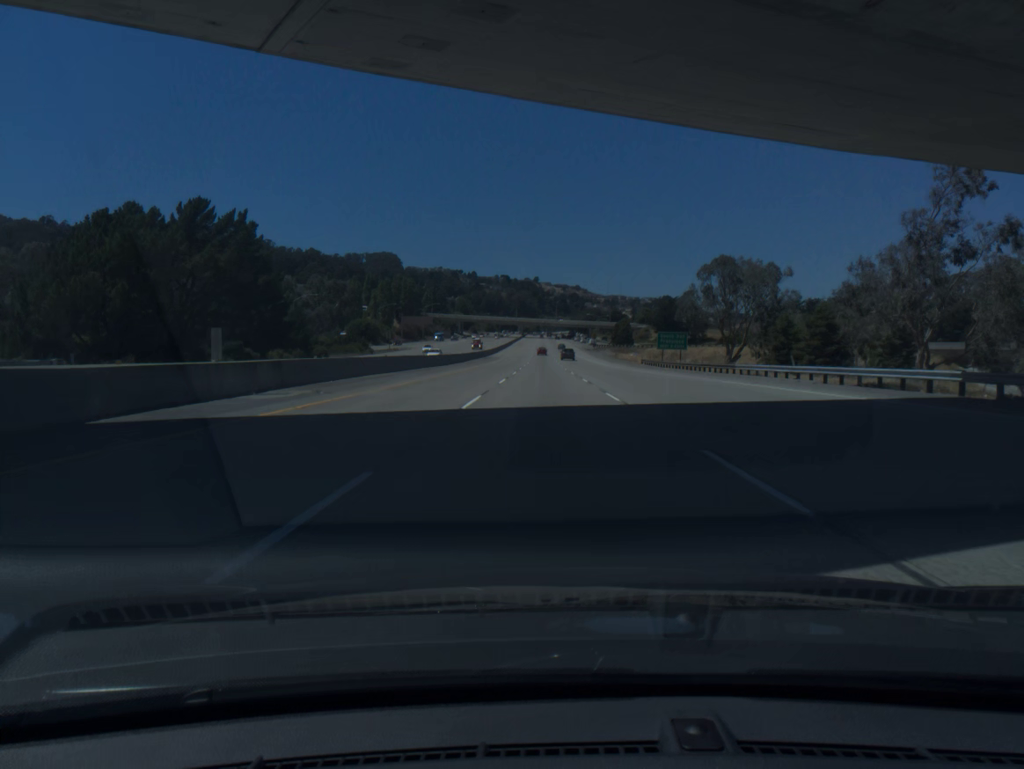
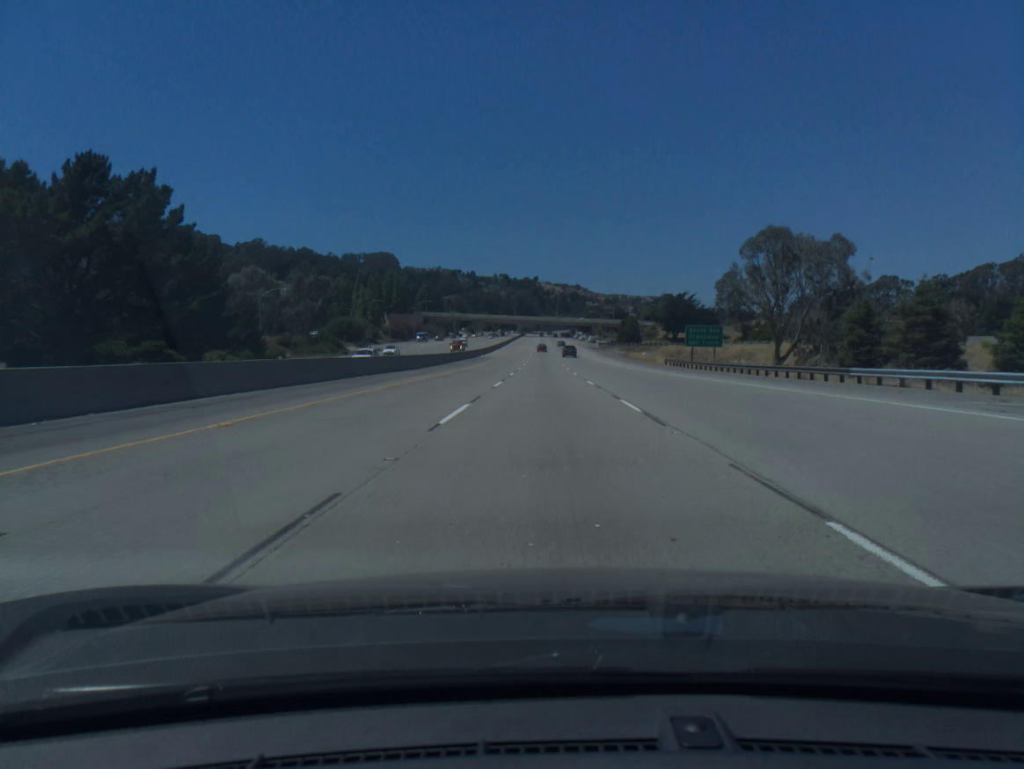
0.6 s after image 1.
(0.0, +18.7) m; 0°
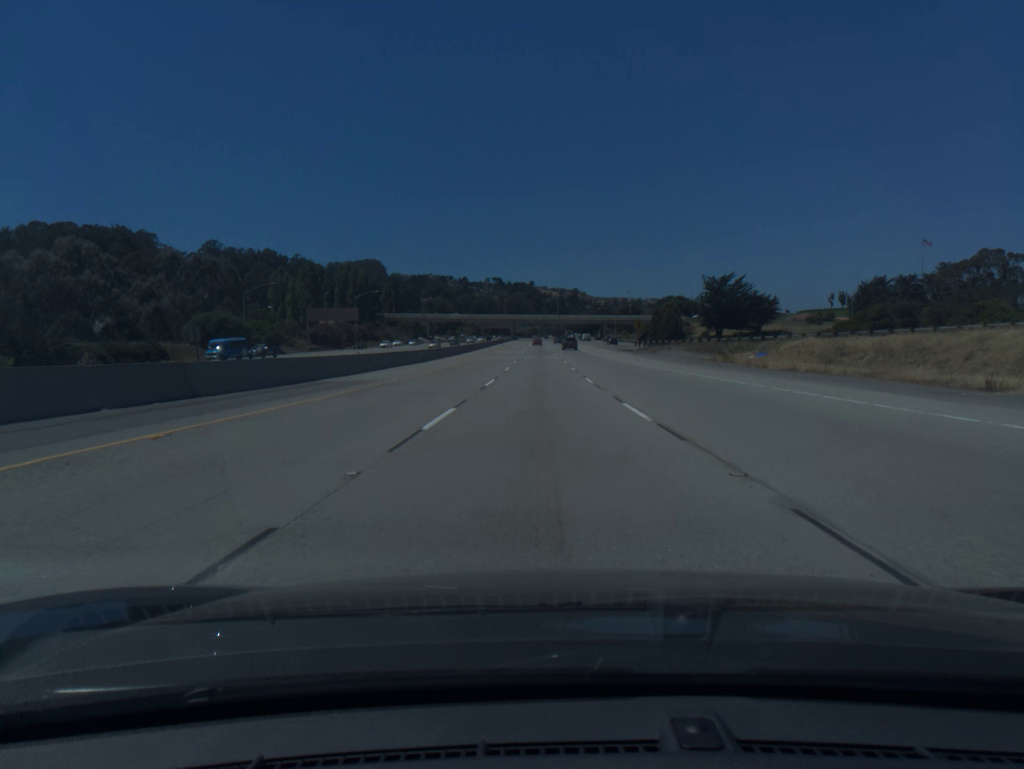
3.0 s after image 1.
(+0.2, +74.7) m; 0°
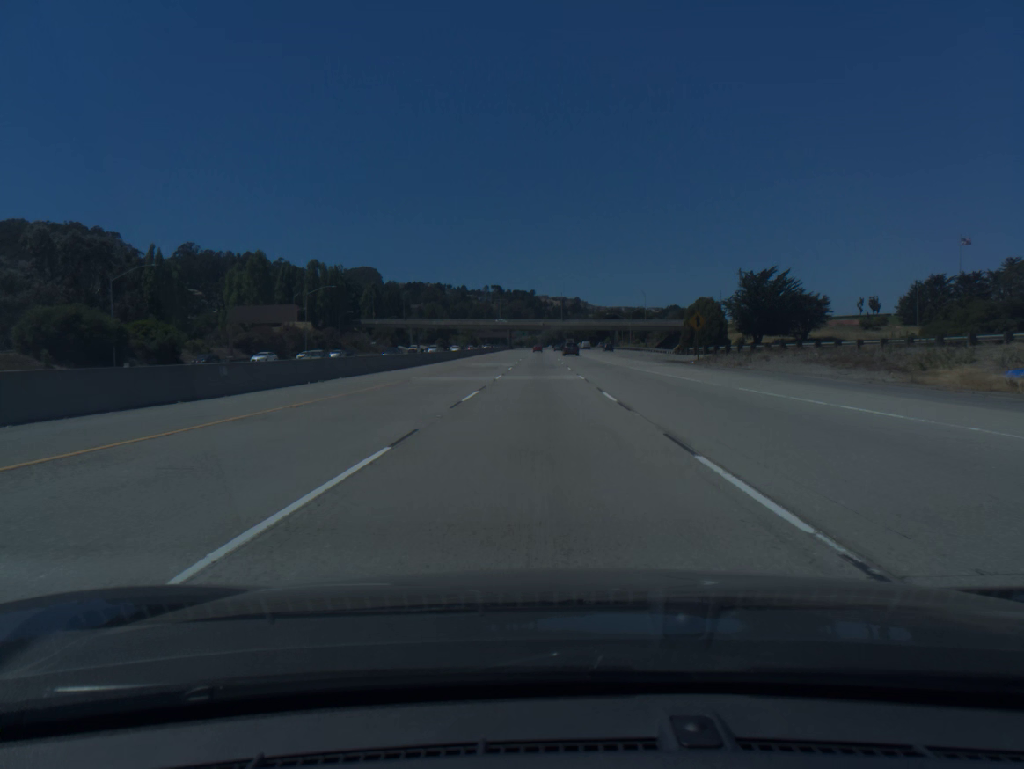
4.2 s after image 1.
(0.0, +37.3) m; 0°
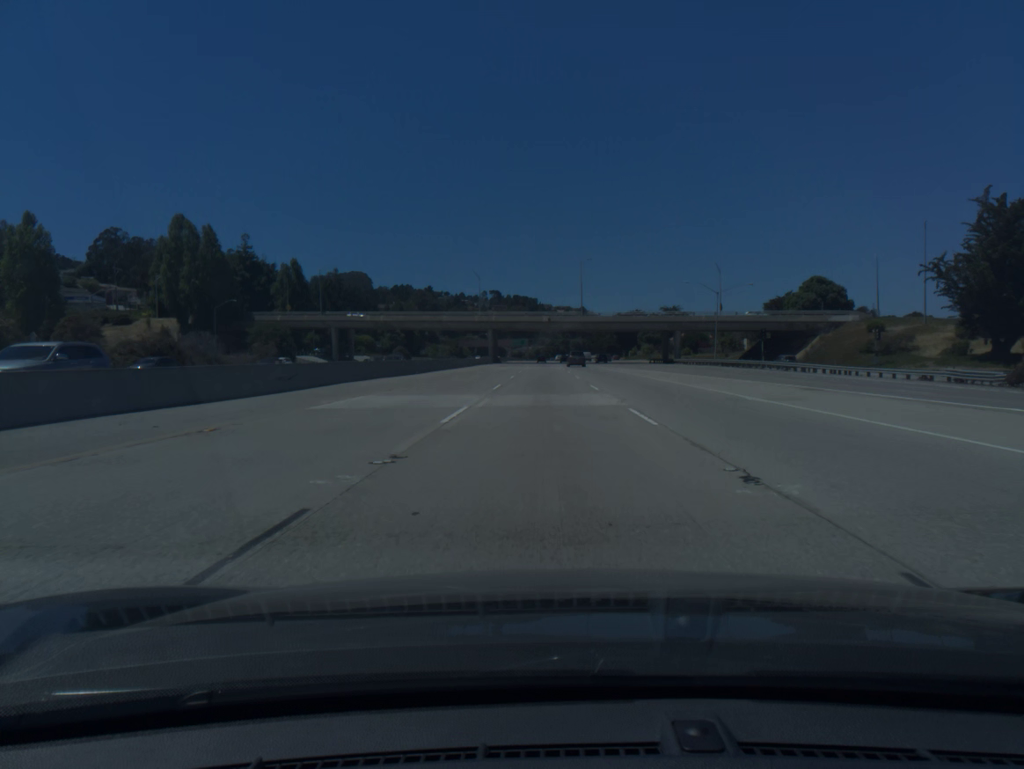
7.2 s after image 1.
(-0.3, +92.7) m; 0°
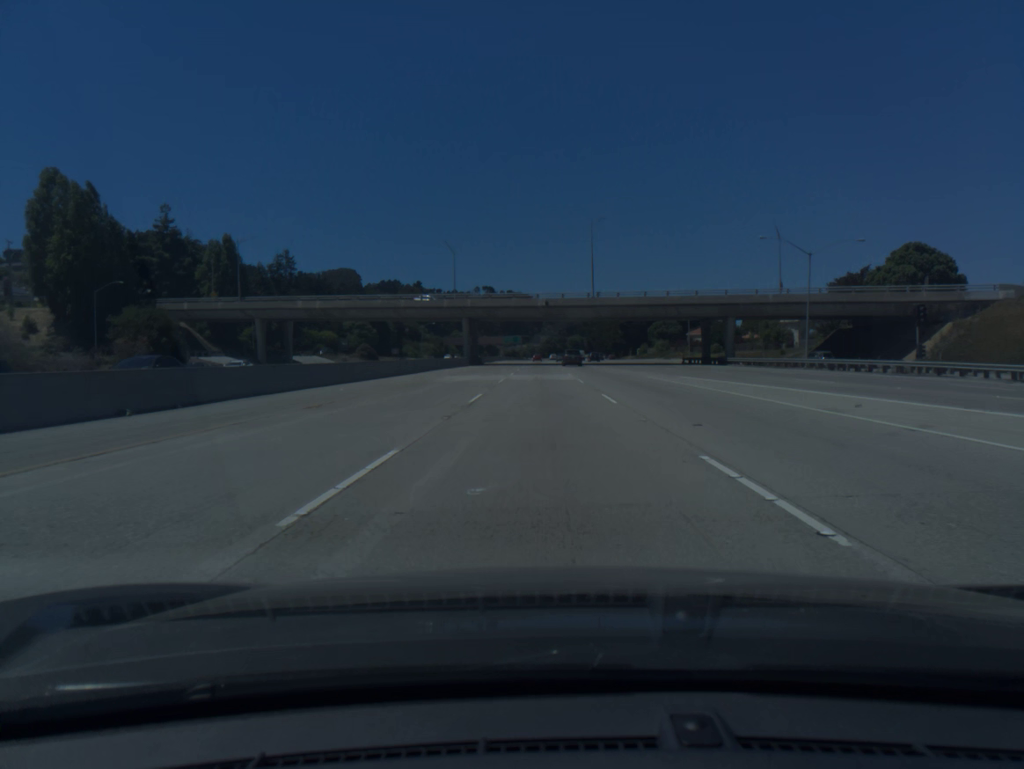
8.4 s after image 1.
(+0.1, +36.9) m; 0°
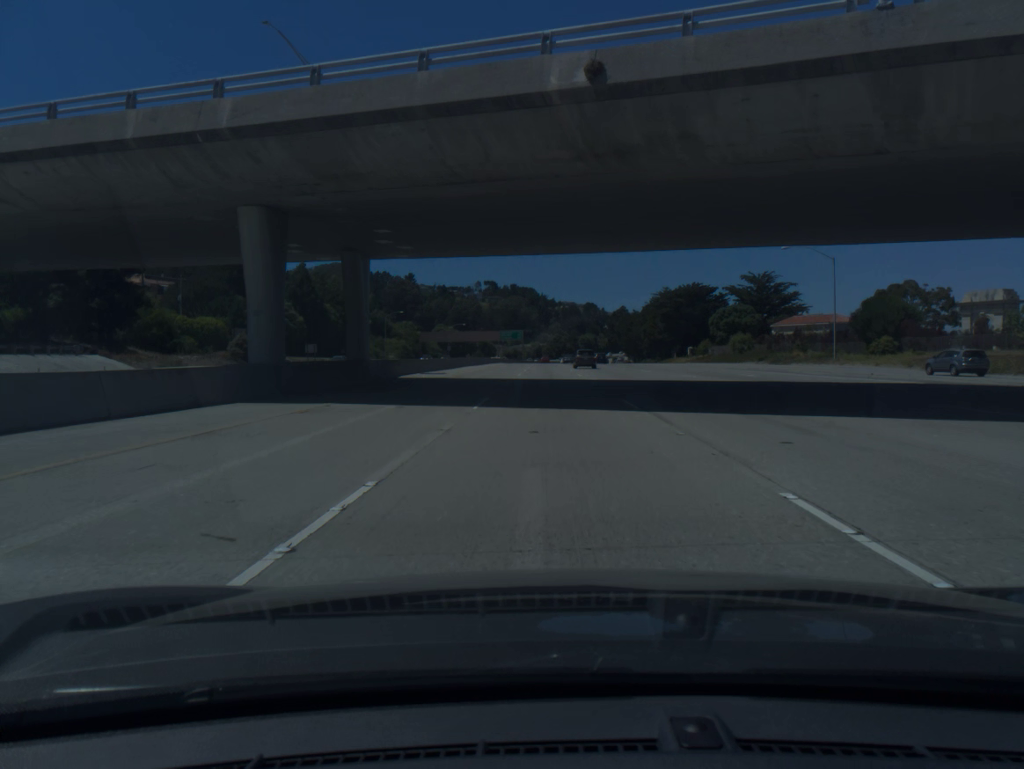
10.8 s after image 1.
(-0.4, +73.8) m; 0°
